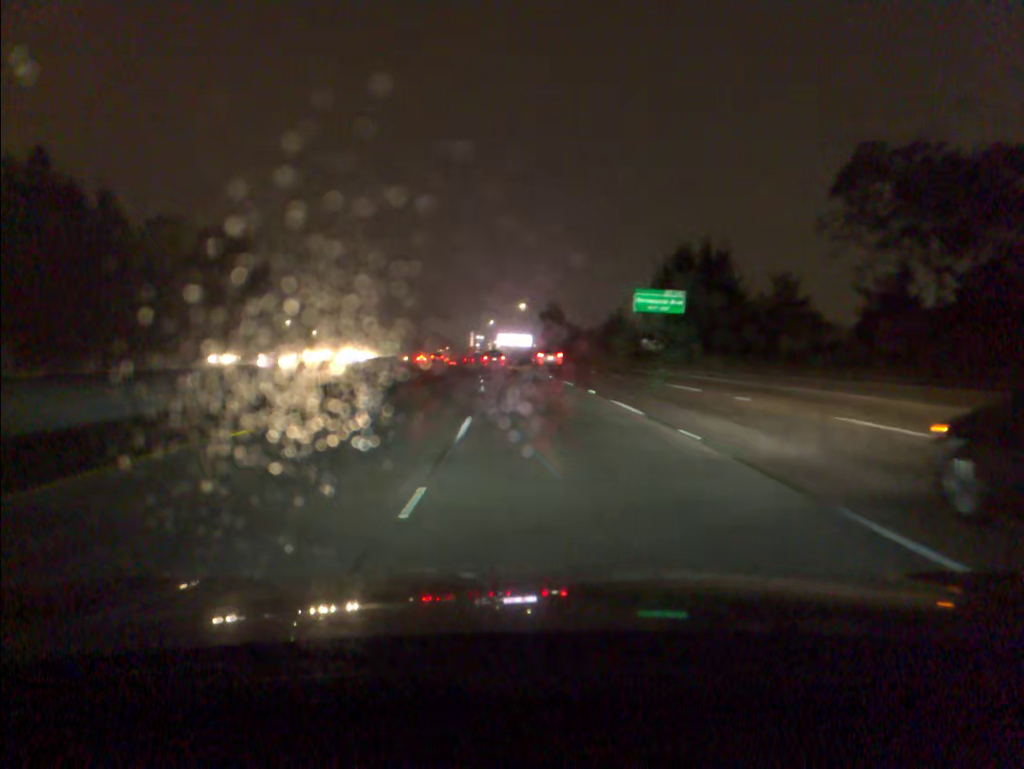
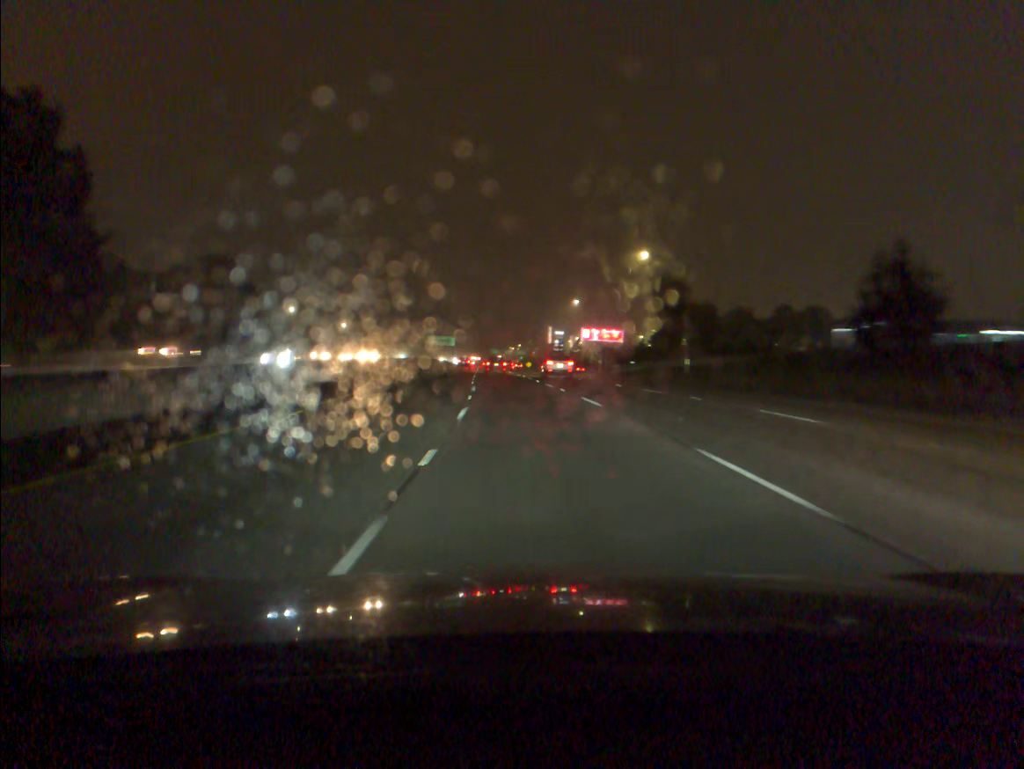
(-3.4, +68.4) m; -6°
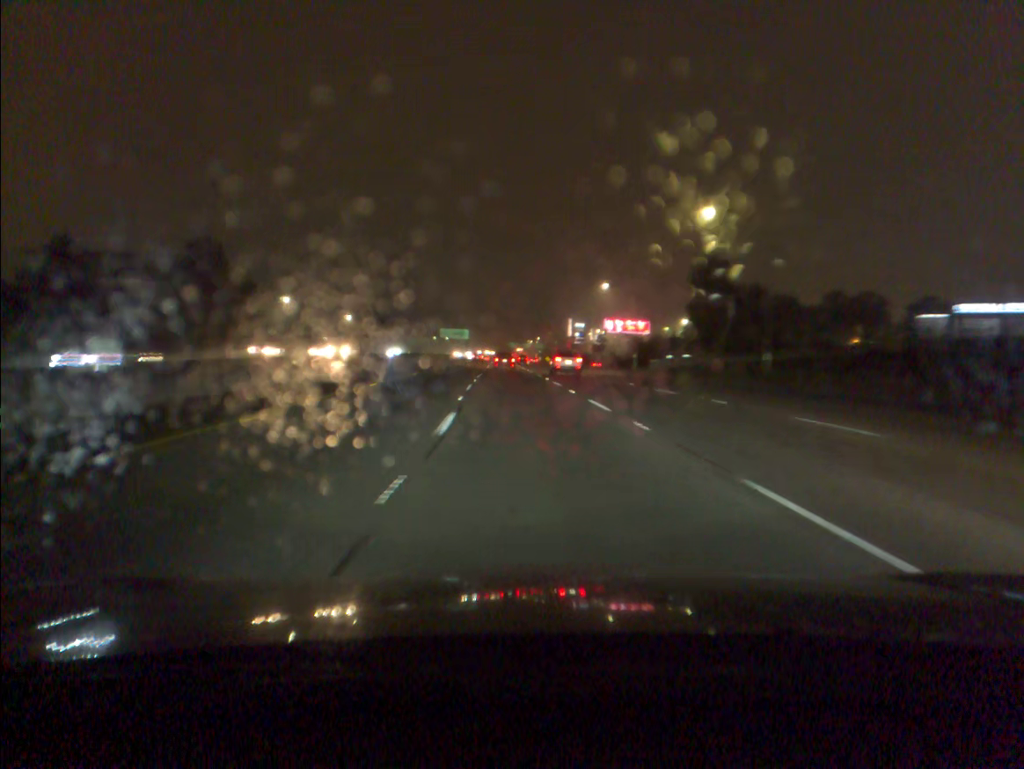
(-0.2, +17.3) m; -1°
